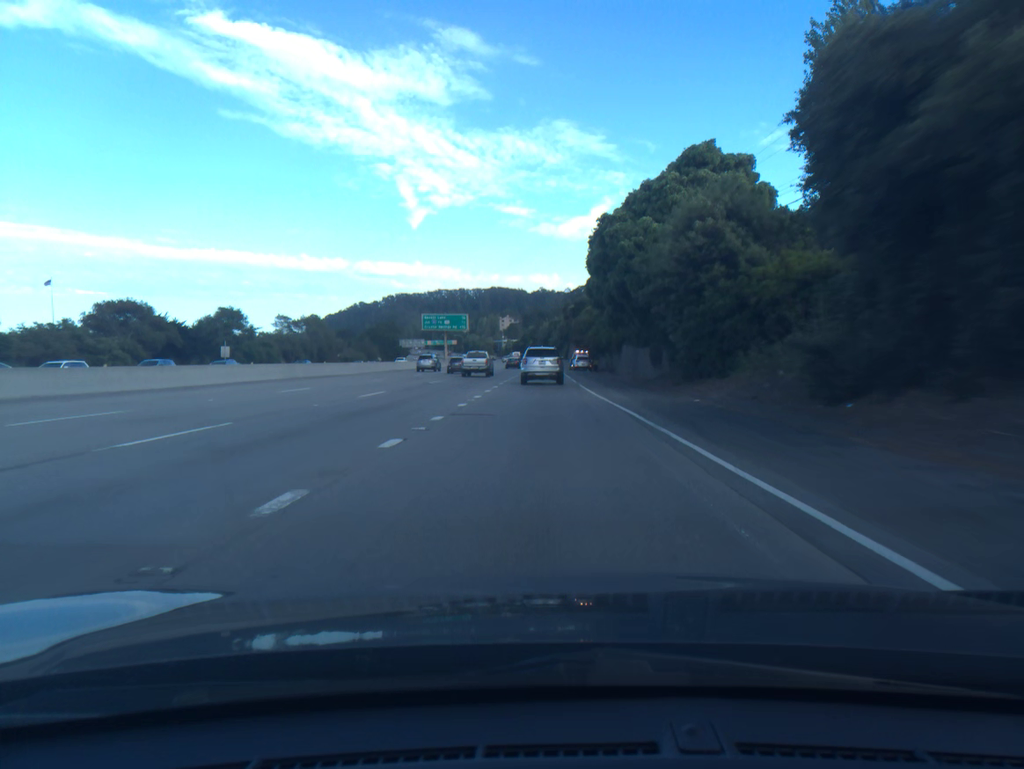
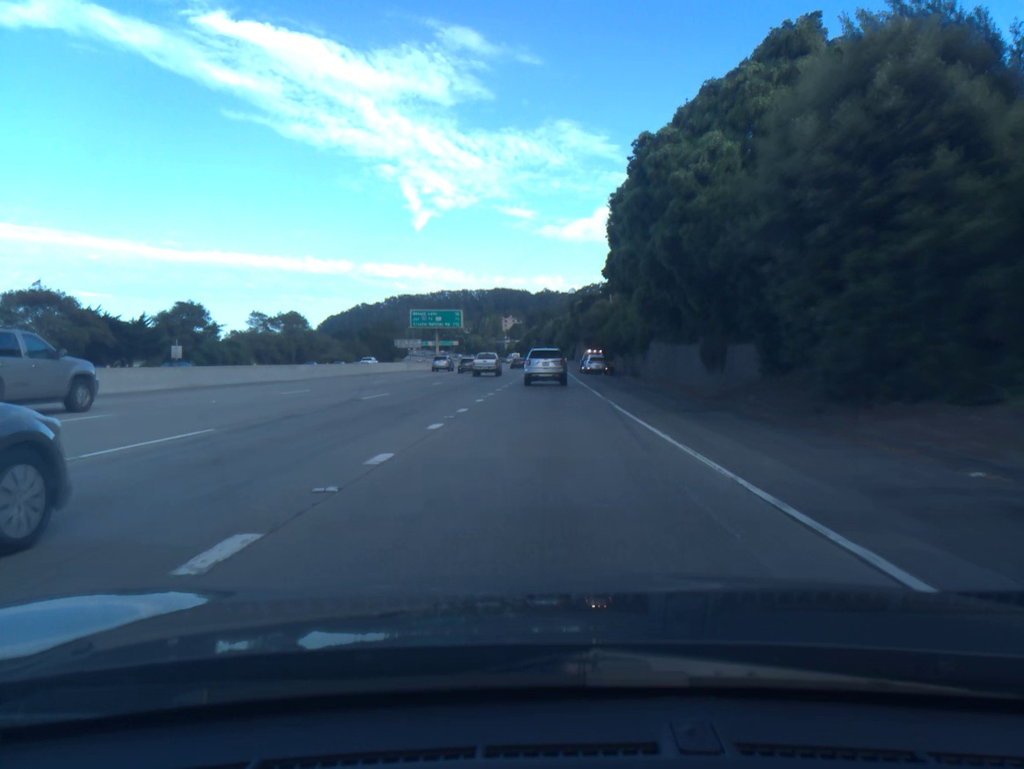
(0.0, +15.2) m; 0°
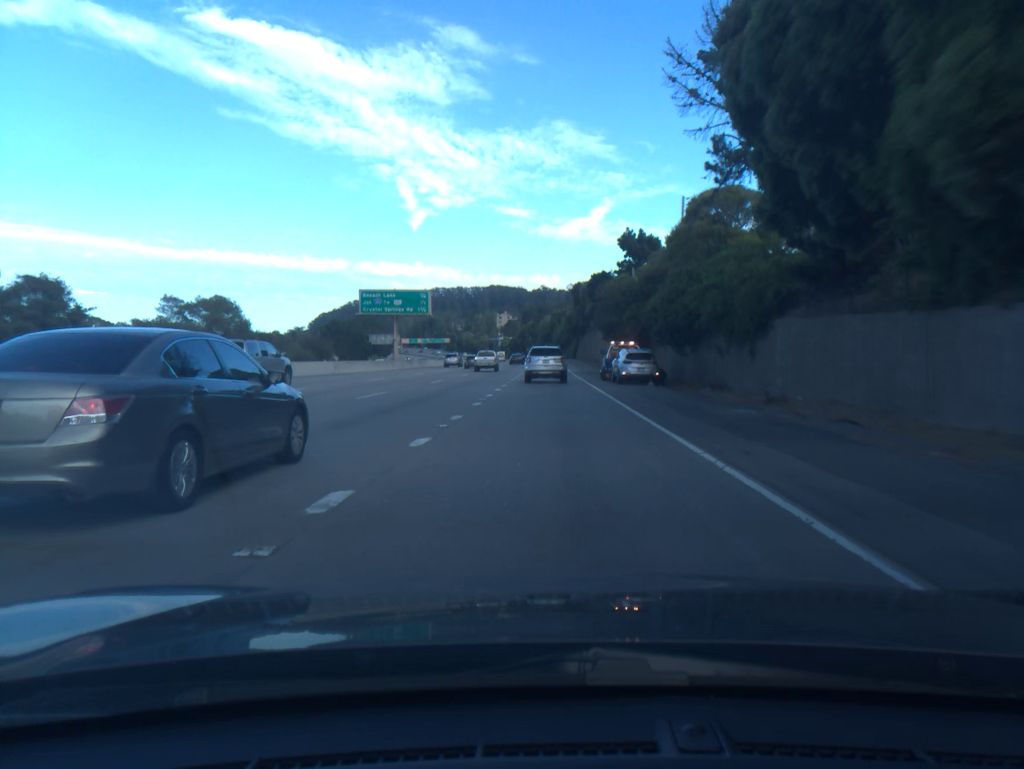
(0.0, +29.9) m; 0°
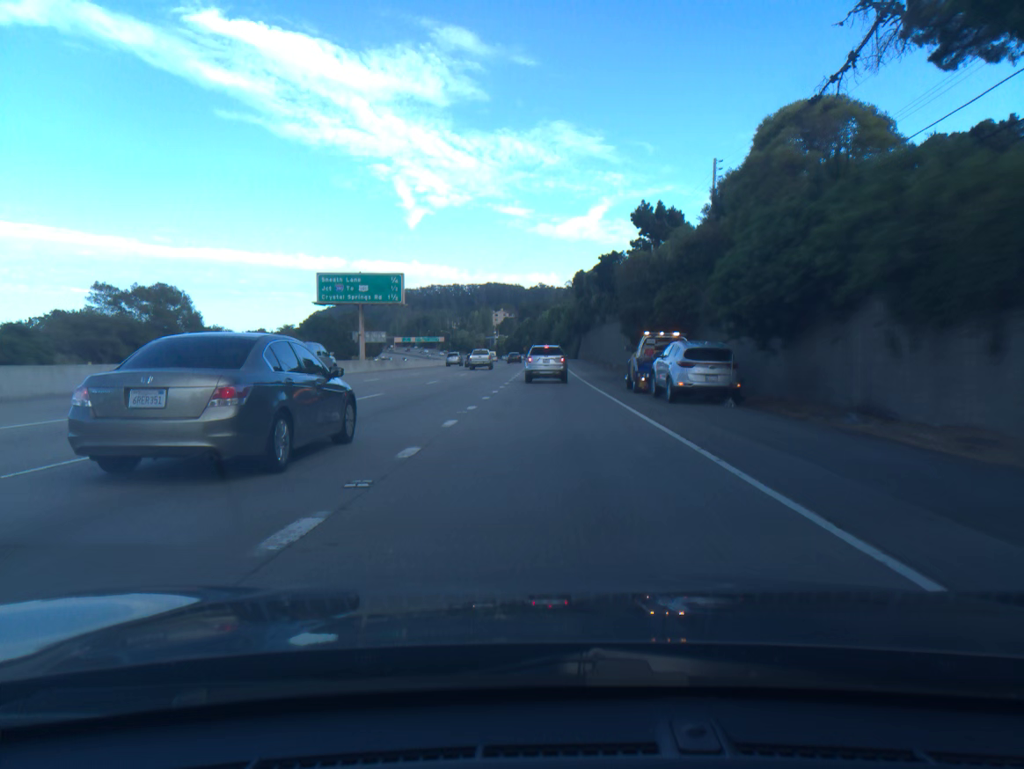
(0.0, +14.7) m; 0°
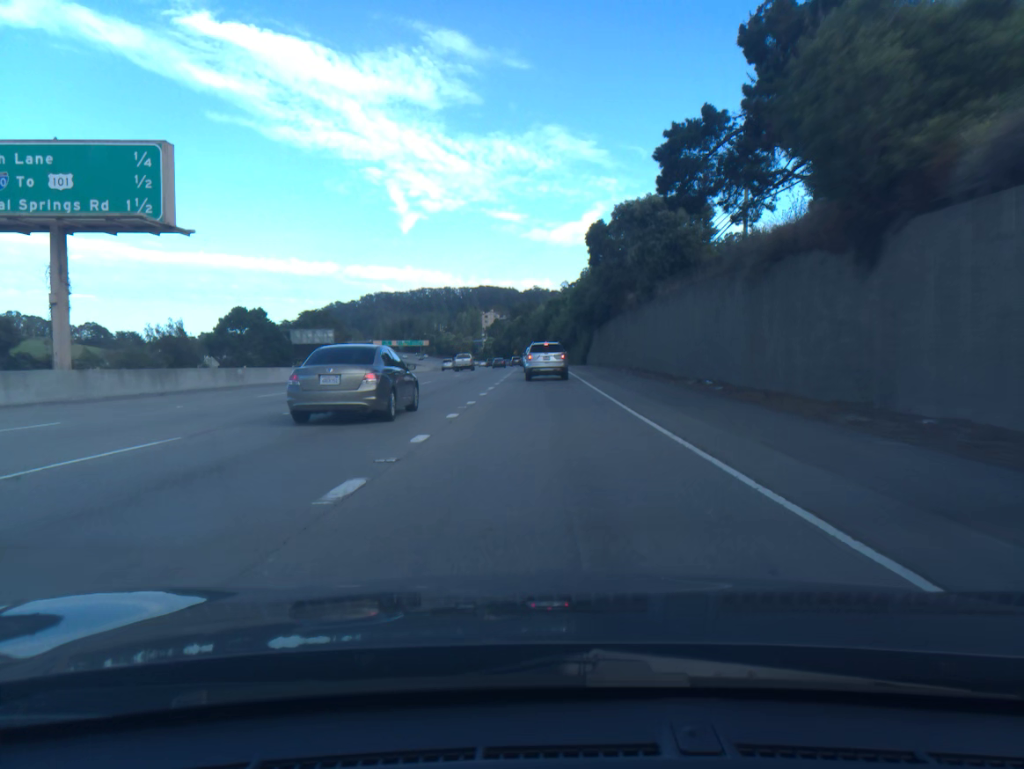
(+0.2, +43.0) m; 0°
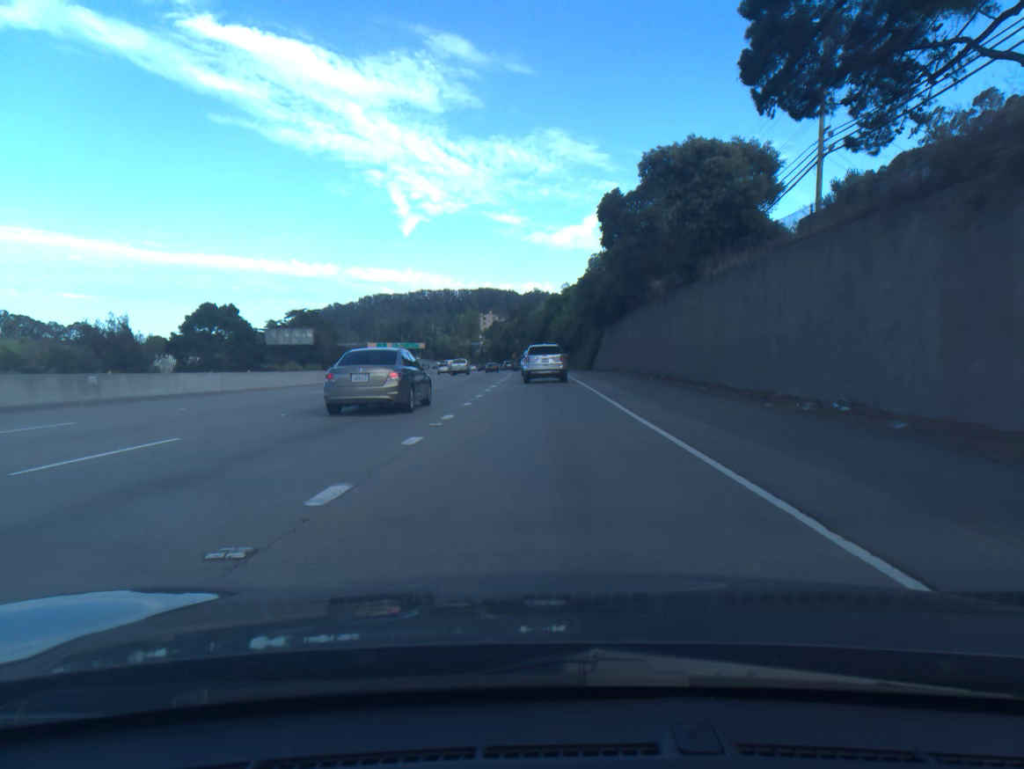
(0.0, +13.7) m; 0°
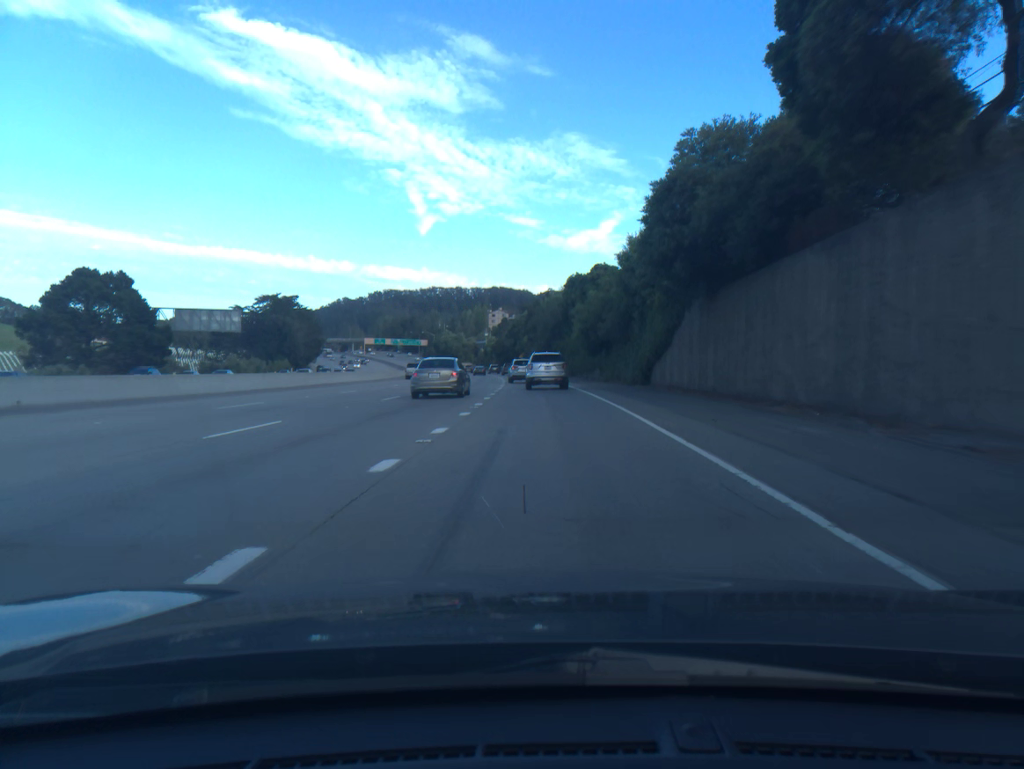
(-0.3, +38.7) m; -1°
